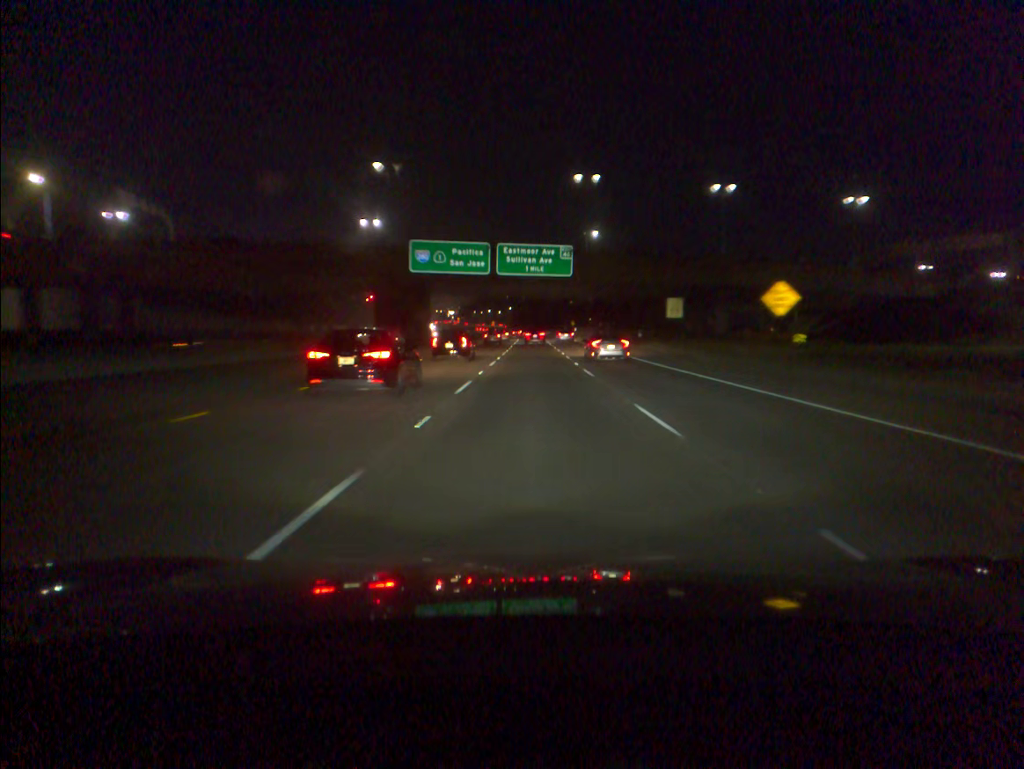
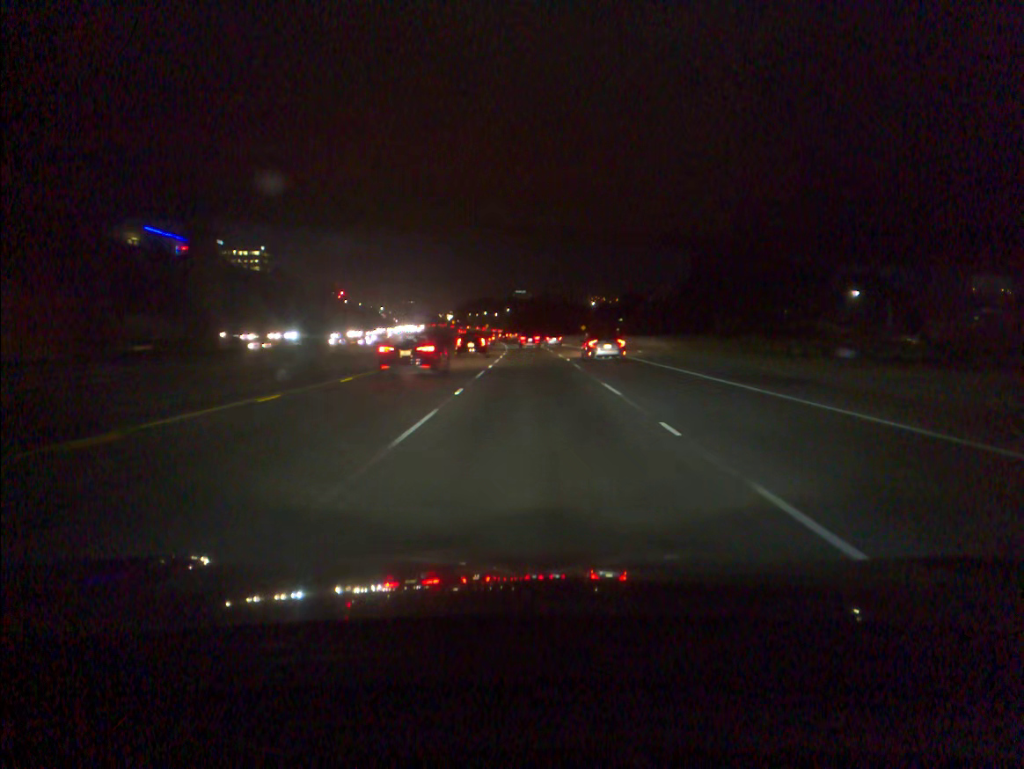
(+0.1, +66.1) m; 0°
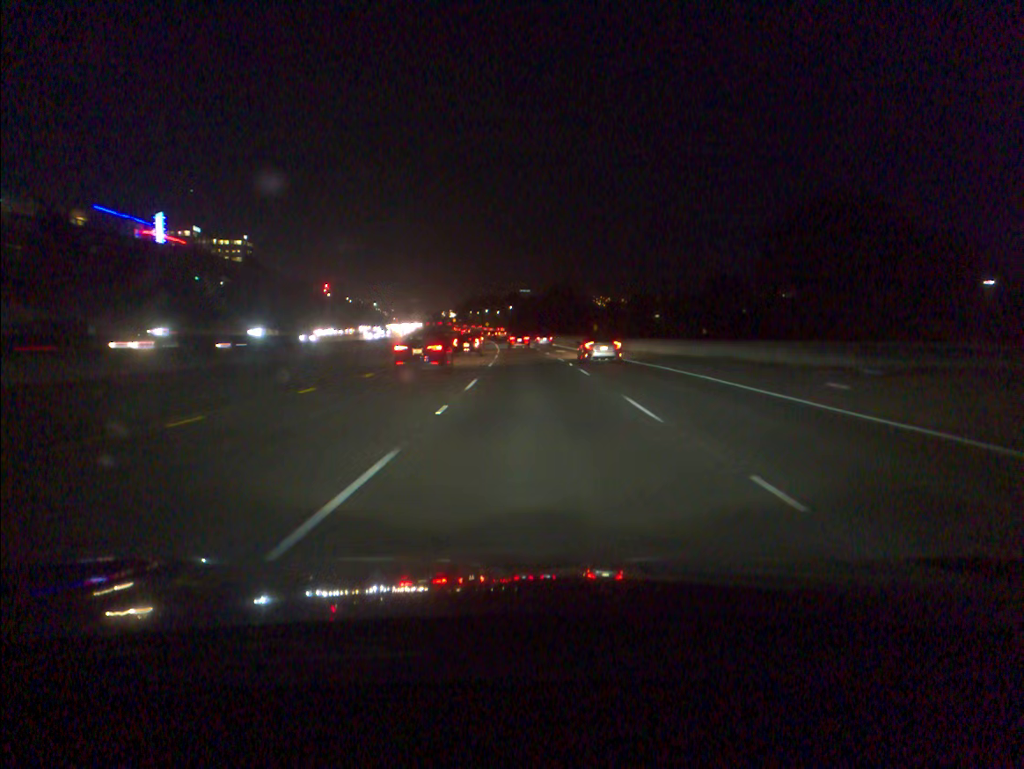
(-0.1, +33.4) m; 0°
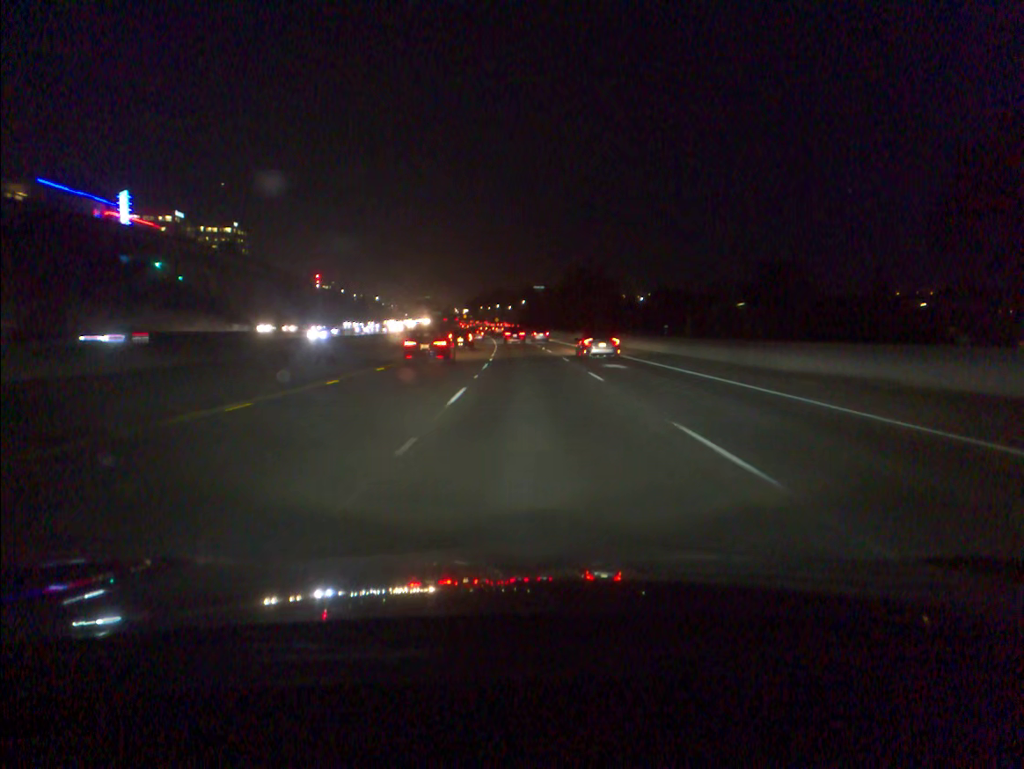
(-0.2, +33.7) m; -1°
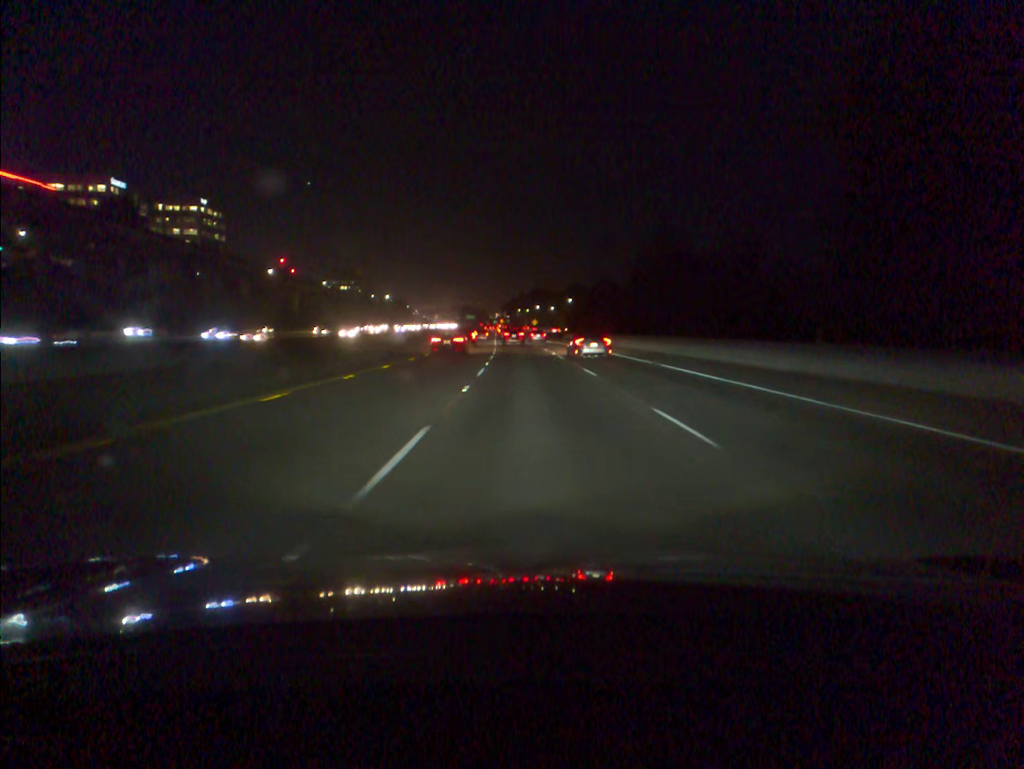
(-2.3, +84.8) m; -3°
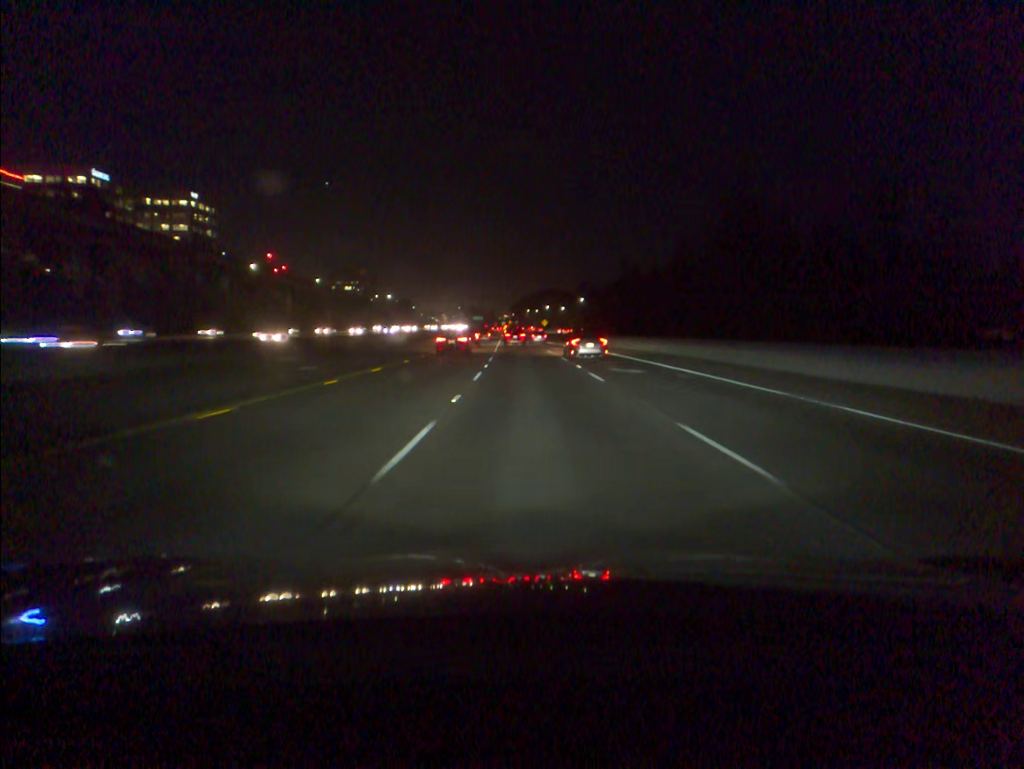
(-0.1, +17.0) m; -1°
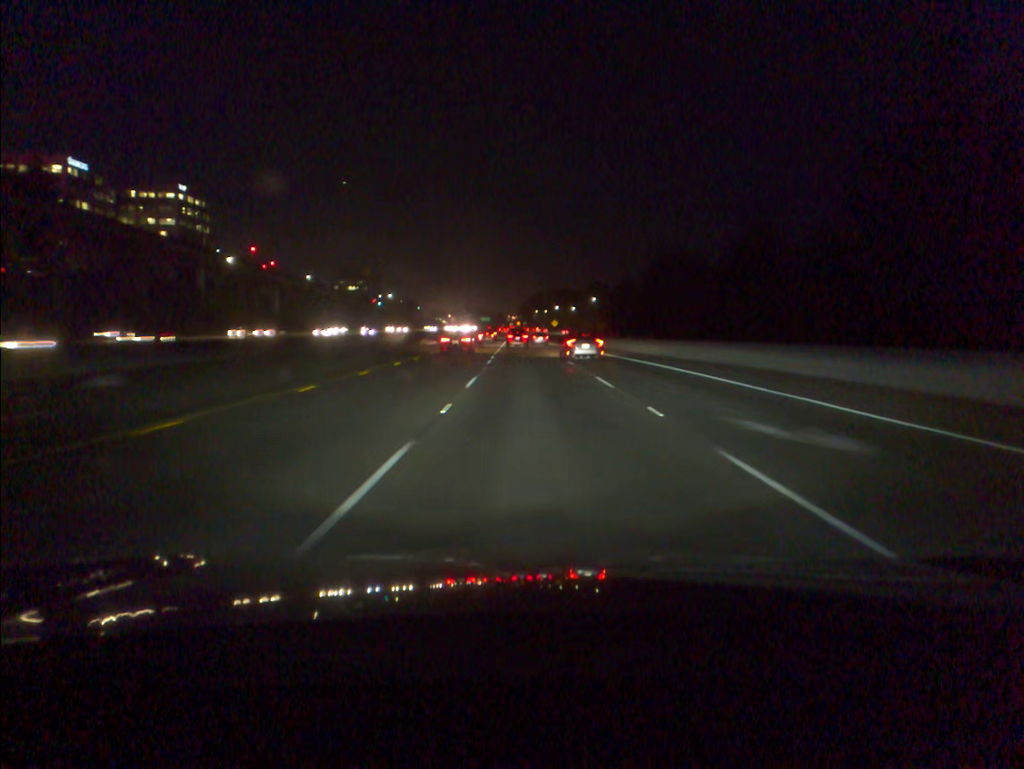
(-0.1, +17.0) m; -1°
